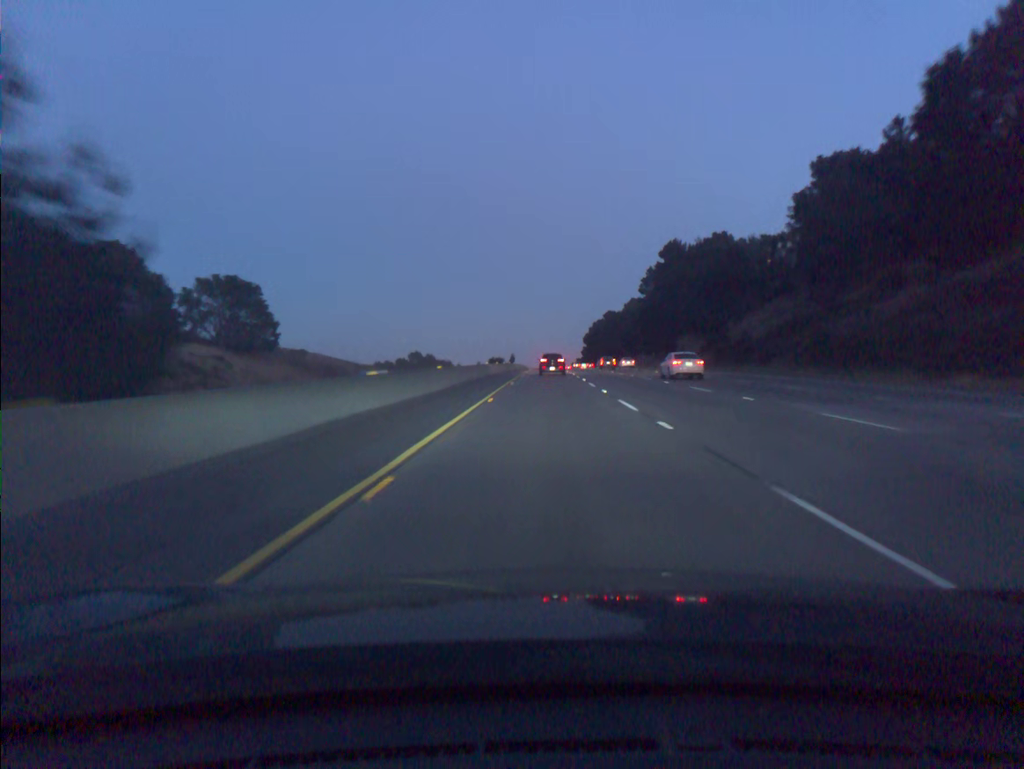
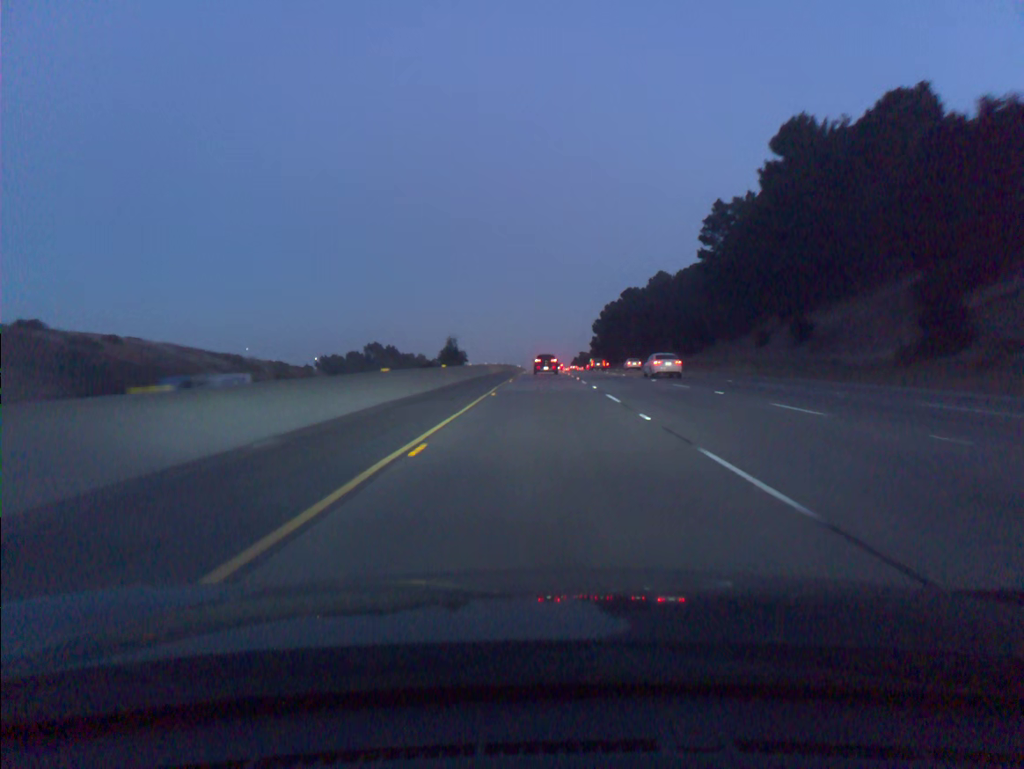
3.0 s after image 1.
(+0.3, +84.6) m; 0°
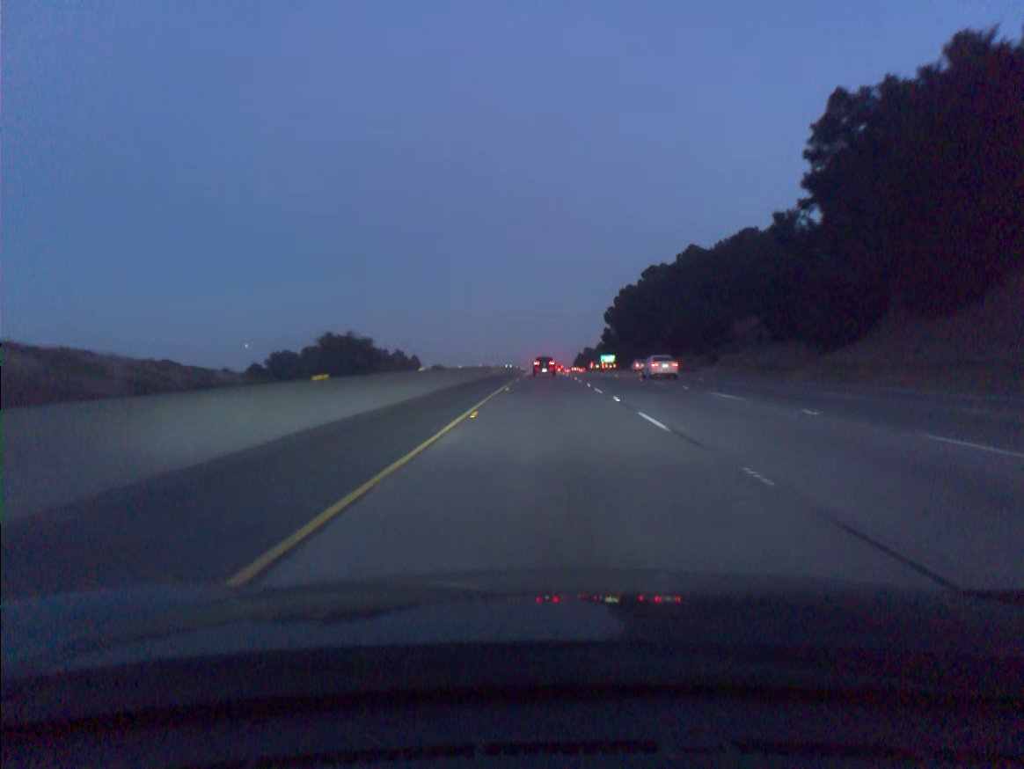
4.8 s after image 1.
(-0.1, +51.4) m; 0°
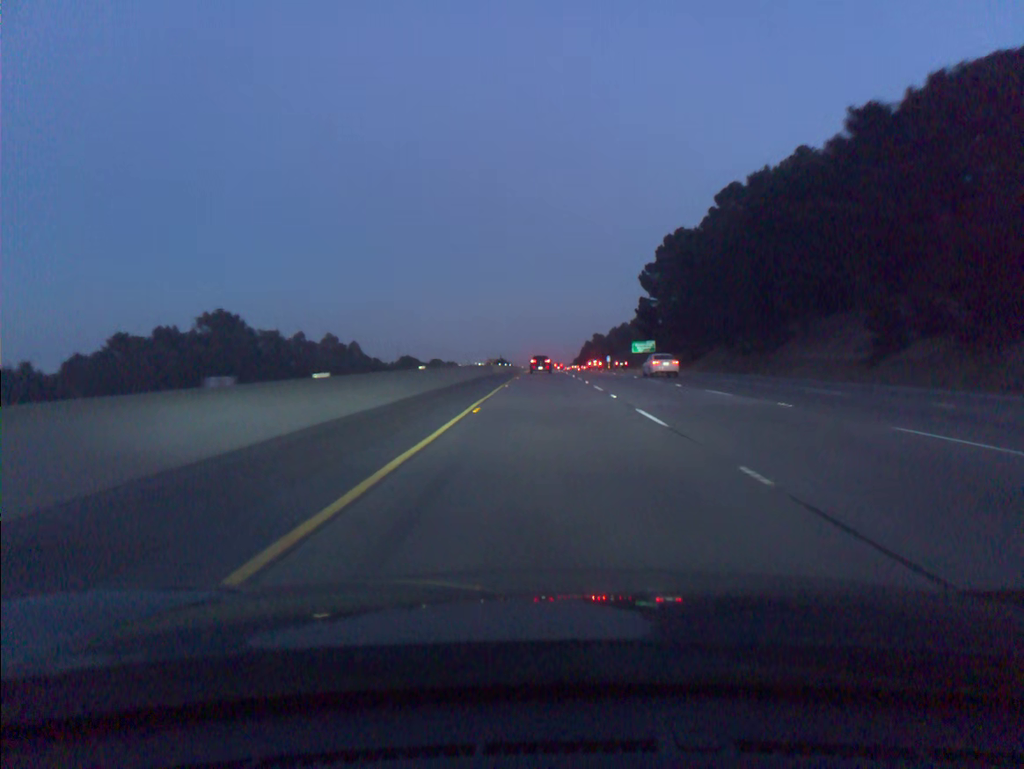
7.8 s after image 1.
(0.0, +87.1) m; 0°
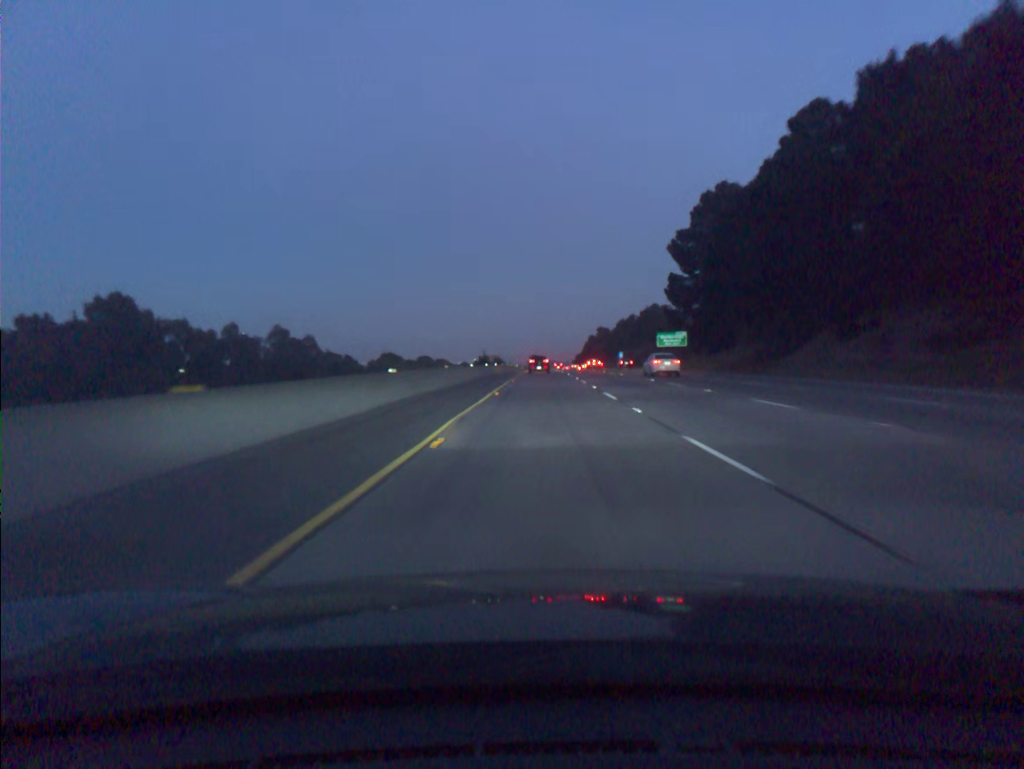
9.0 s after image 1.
(0.0, +35.4) m; 0°
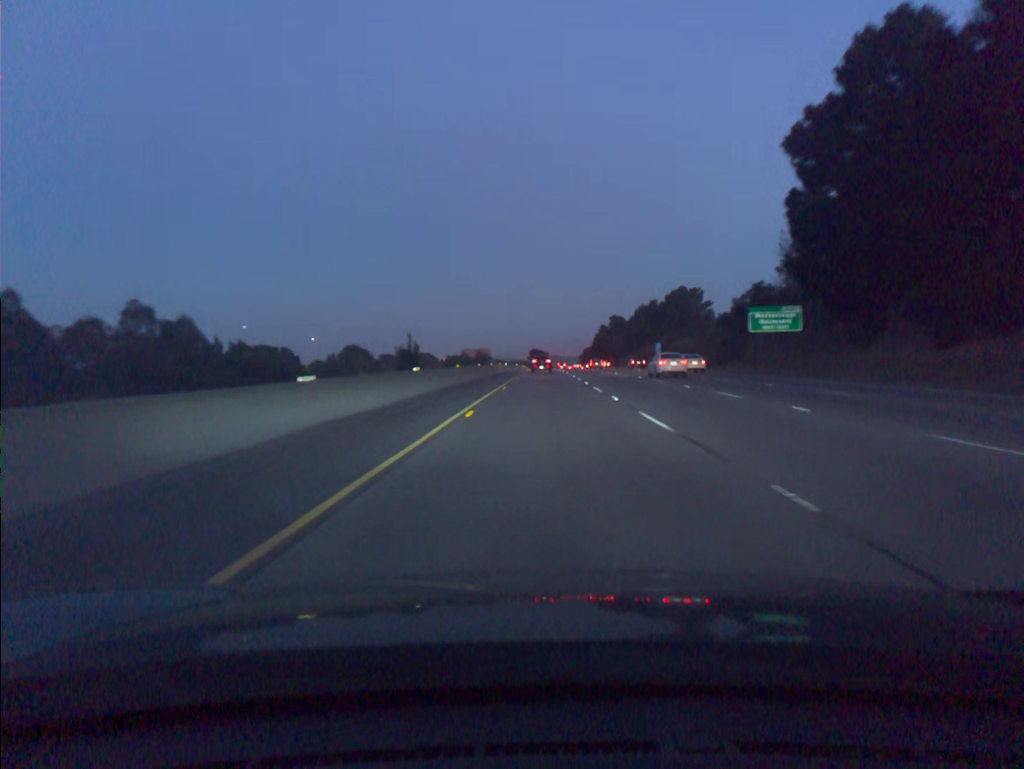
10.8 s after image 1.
(0.0, +53.6) m; 0°
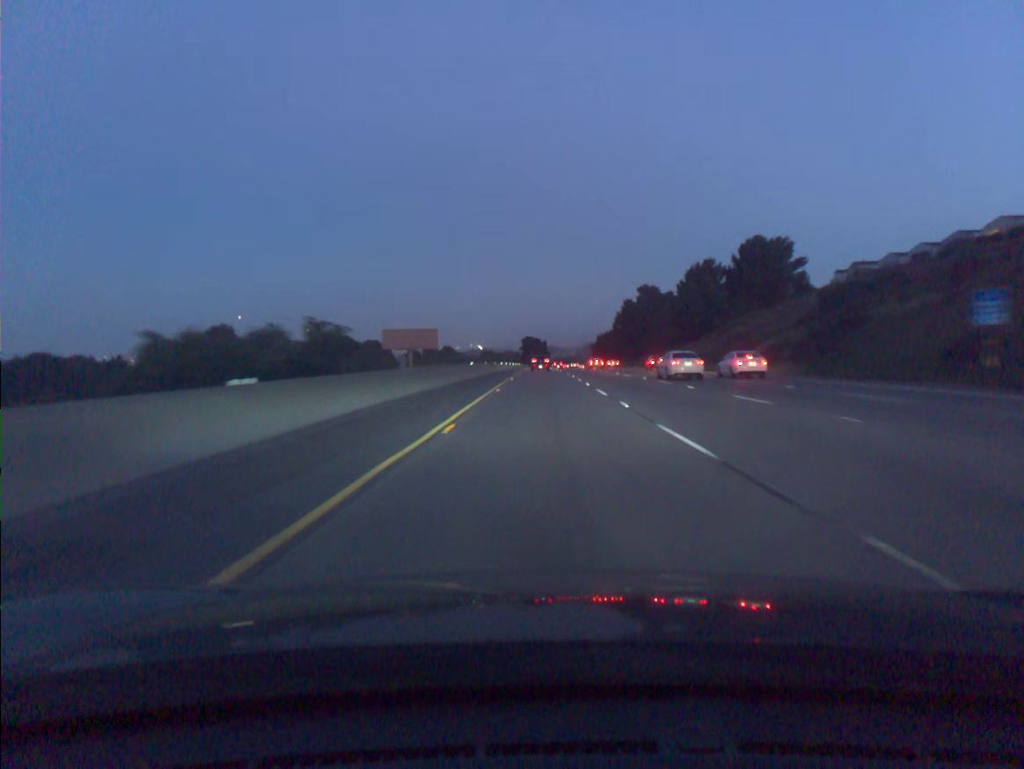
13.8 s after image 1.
(+0.1, +90.9) m; 0°
